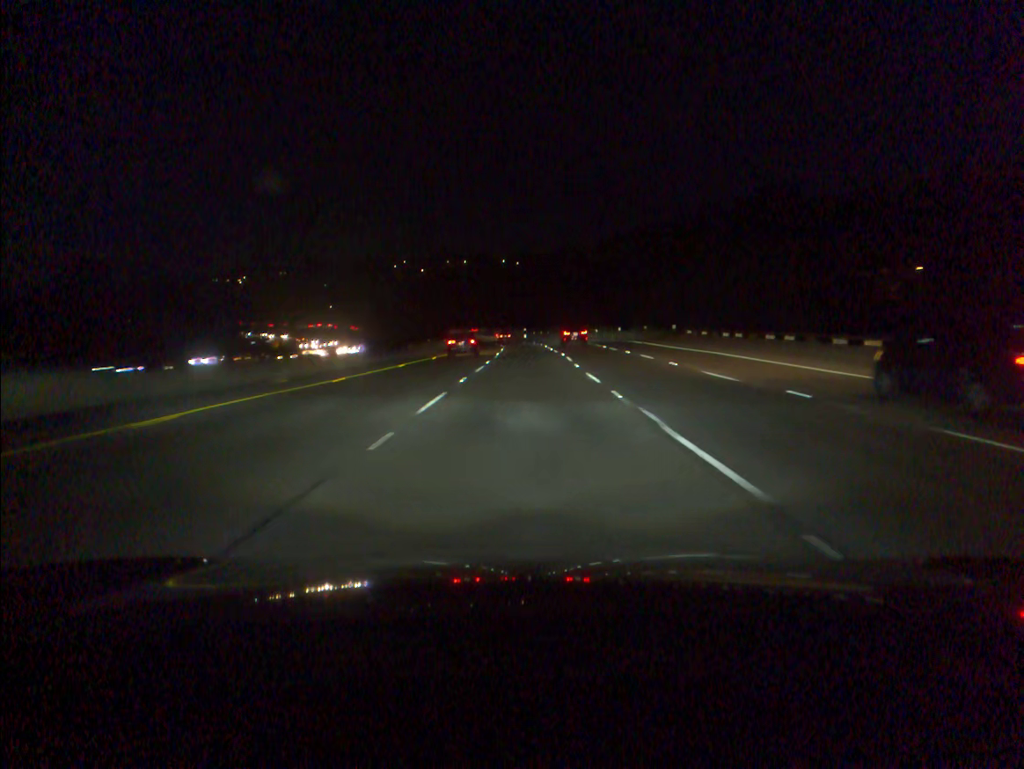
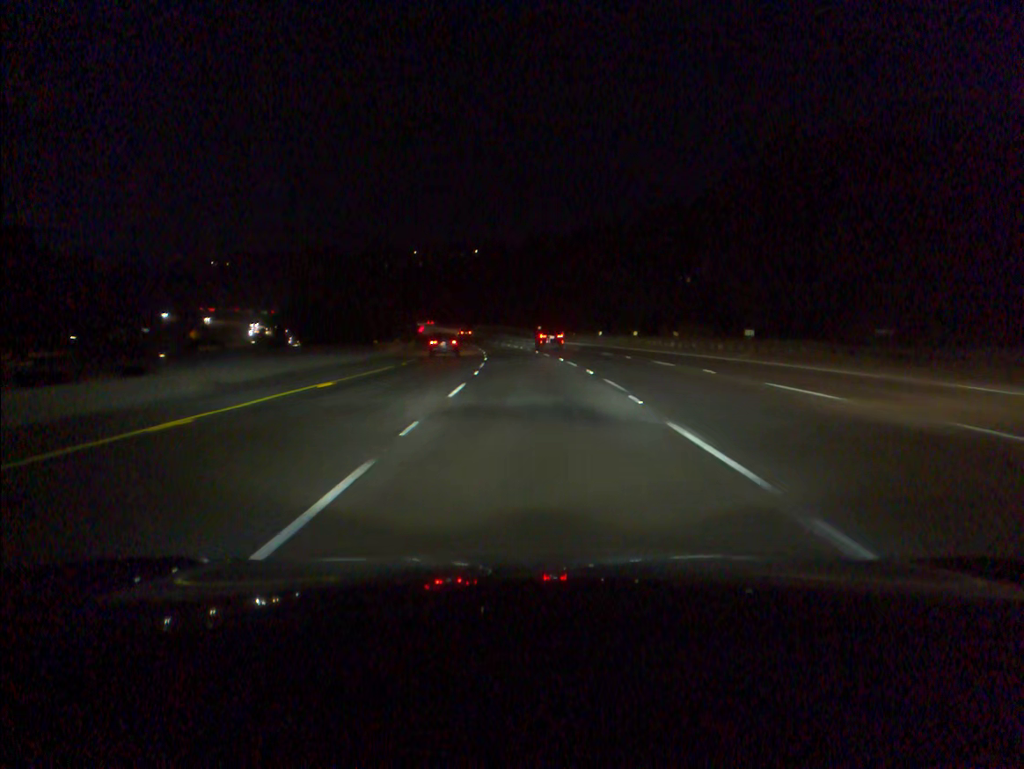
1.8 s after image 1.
(-0.4, +52.1) m; -1°
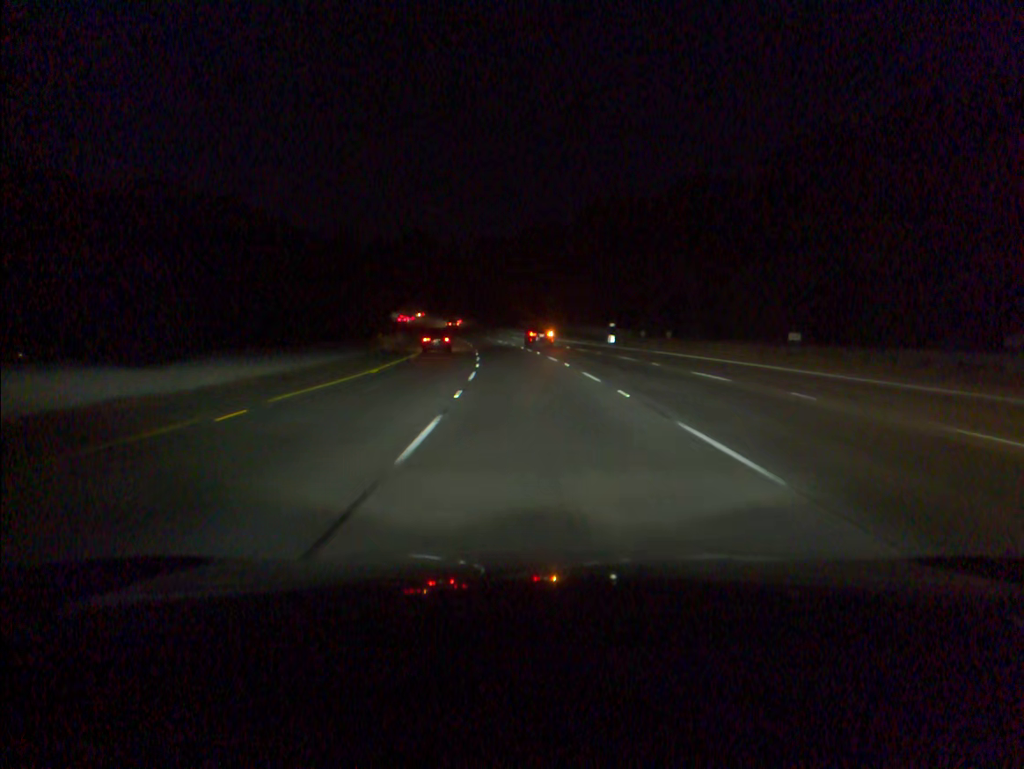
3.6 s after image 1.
(-1.4, +52.1) m; -4°
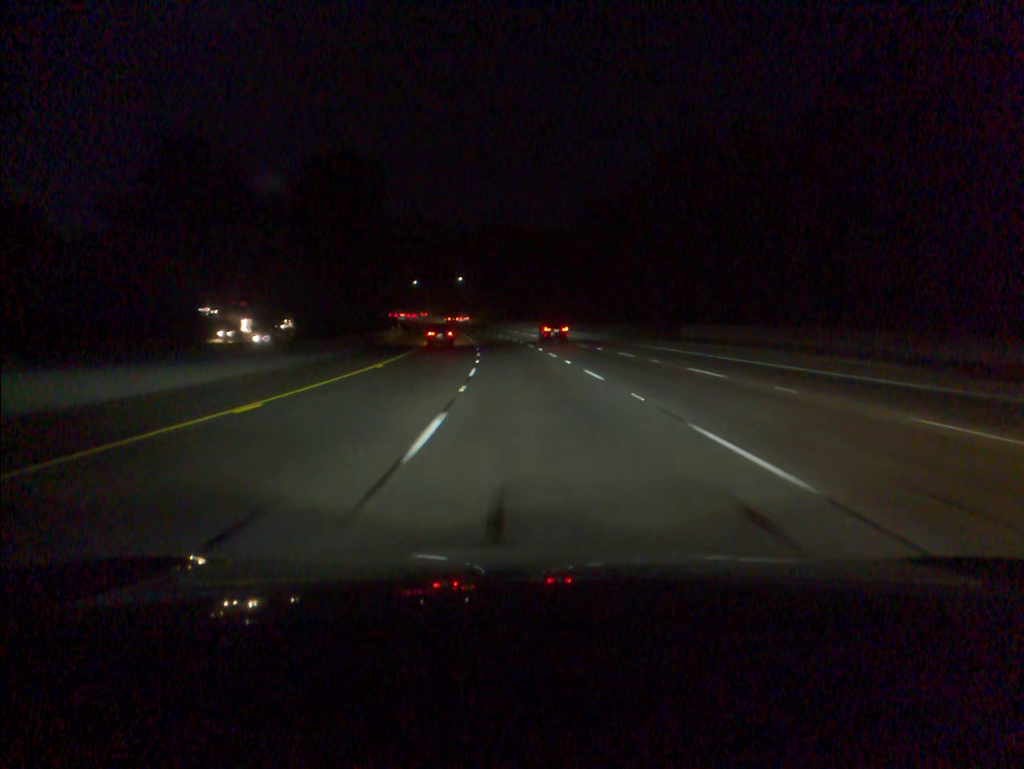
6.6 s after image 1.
(-6.1, +87.0) m; -8°
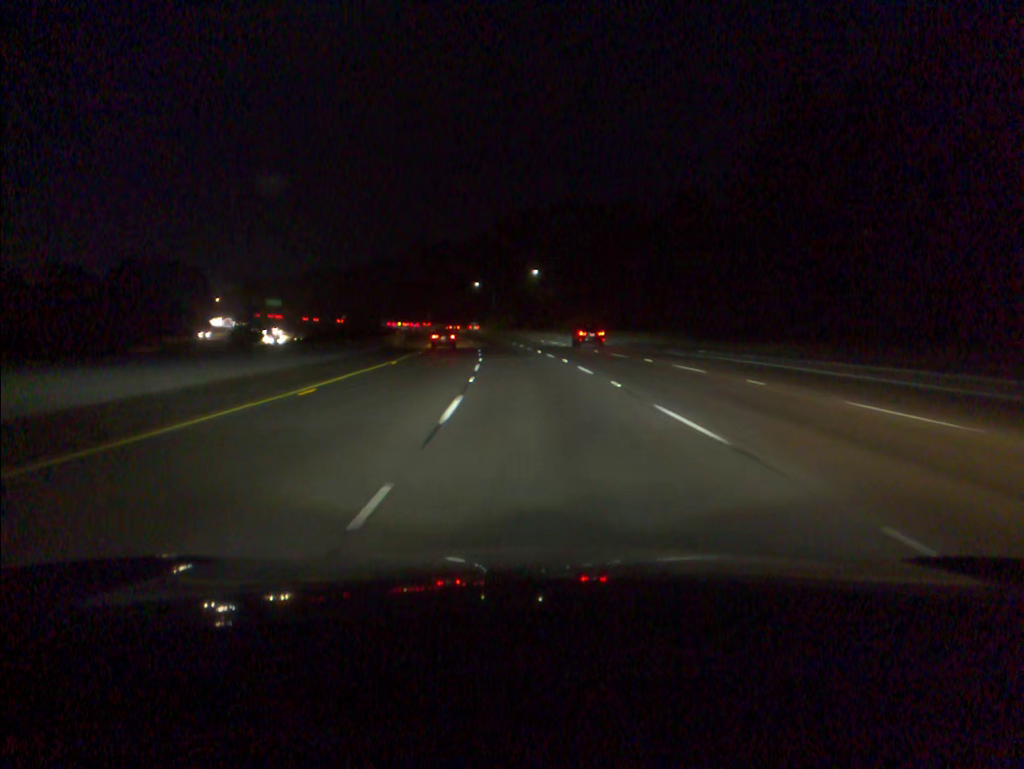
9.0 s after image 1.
(-3.8, +69.5) m; -6°
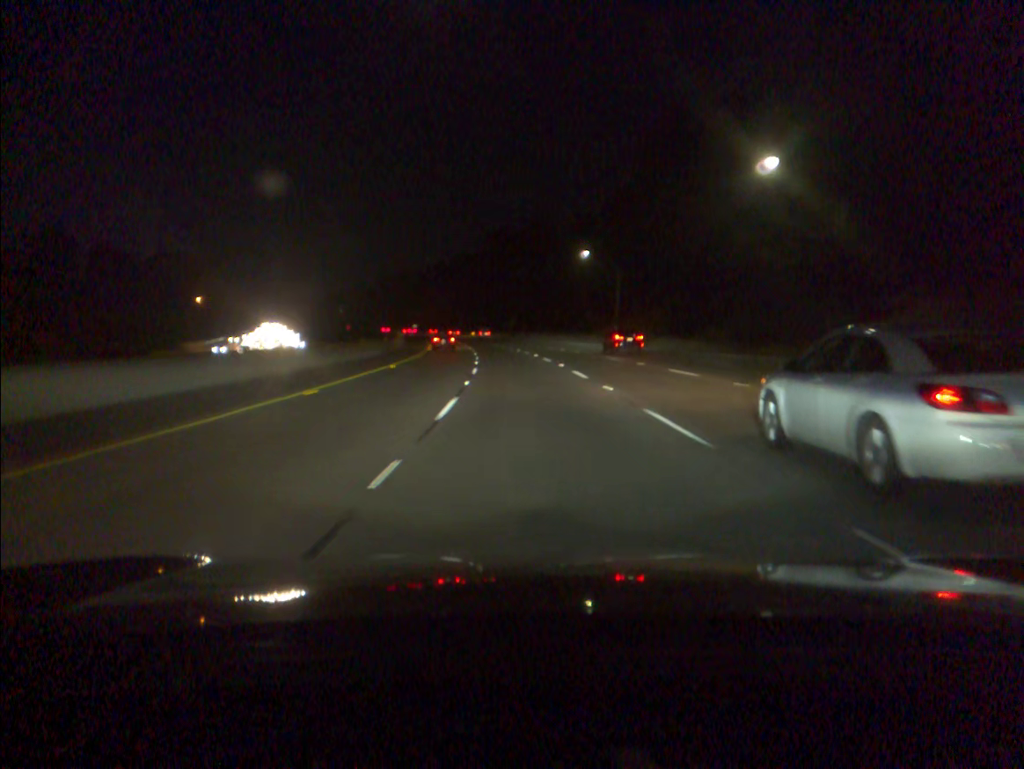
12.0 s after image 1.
(-5.8, +86.6) m; -8°
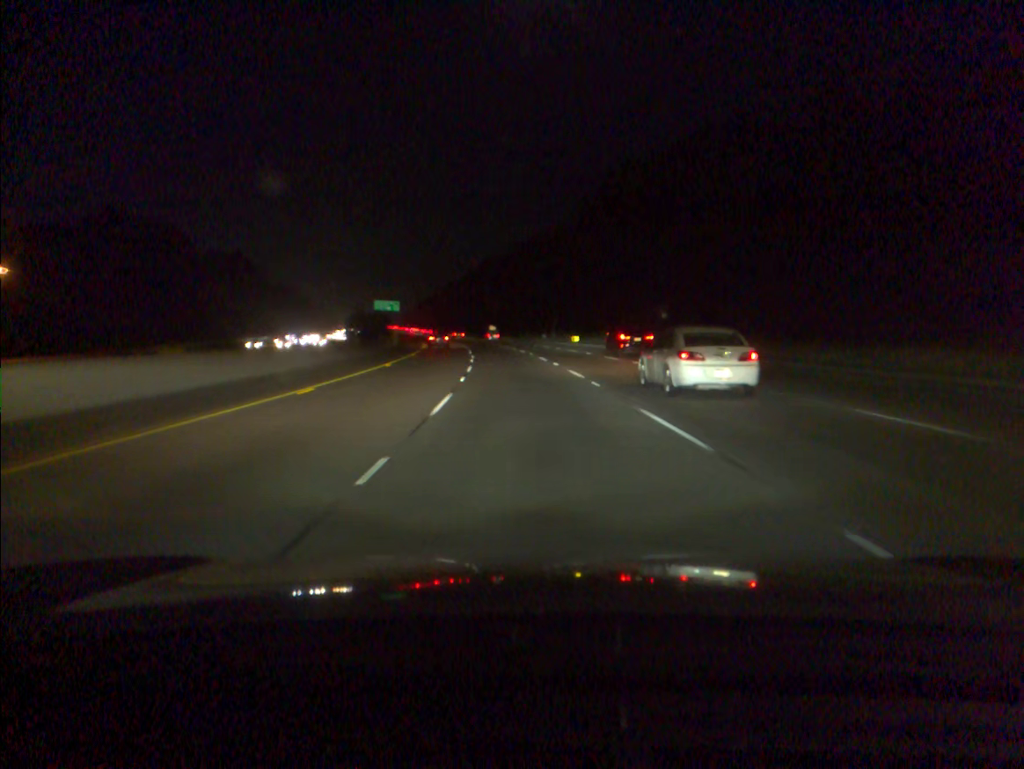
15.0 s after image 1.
(-5.9, +87.2) m; -8°
